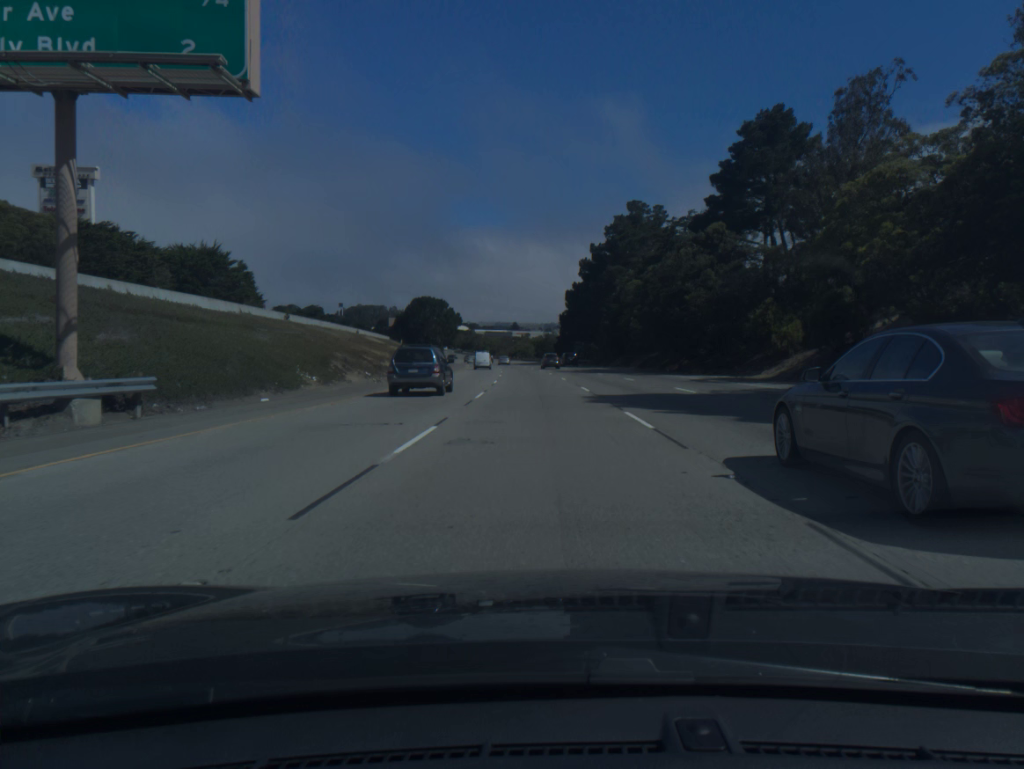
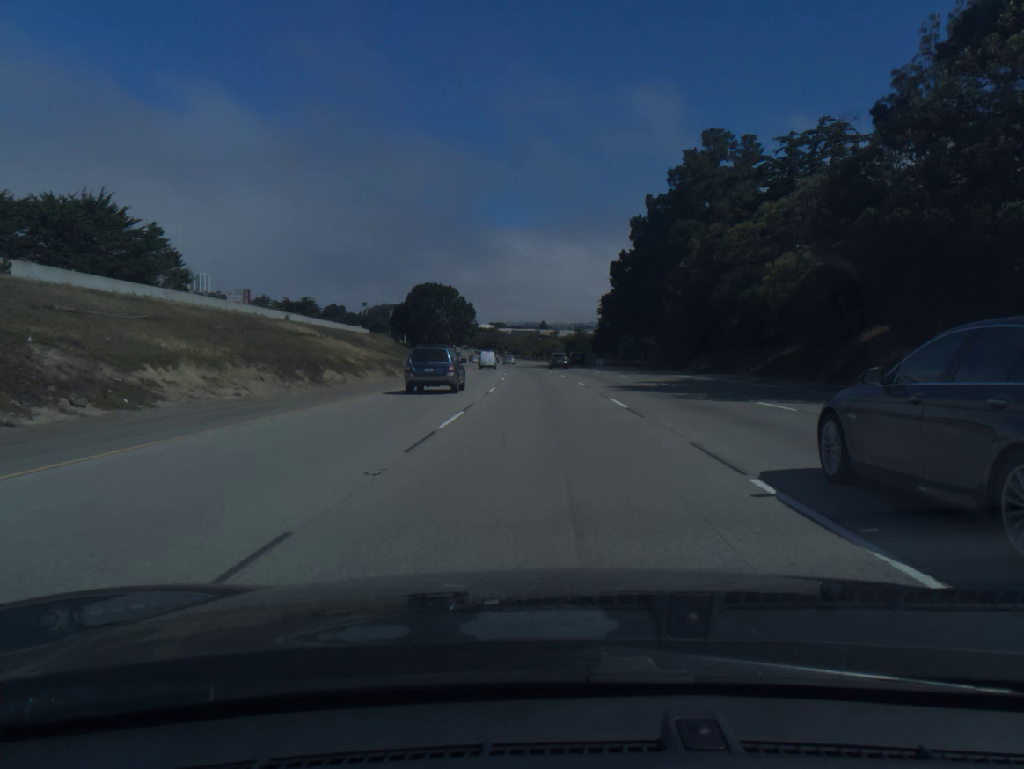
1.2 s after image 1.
(-0.7, +38.8) m; -2°
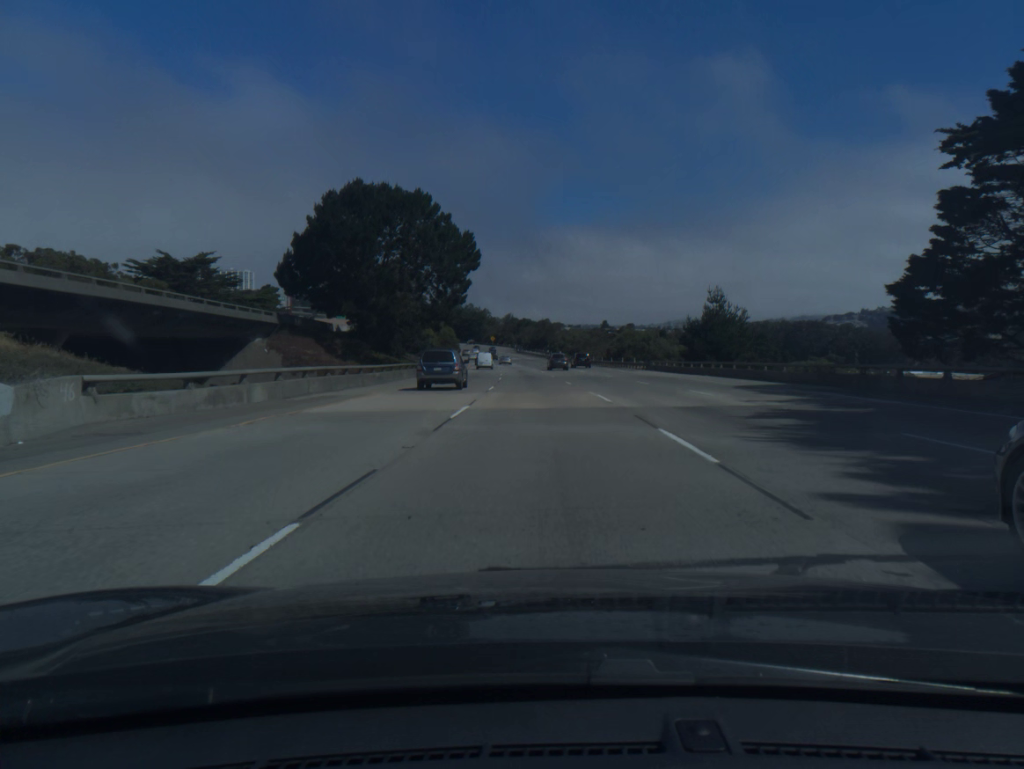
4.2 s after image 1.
(-3.4, +96.8) m; -4°
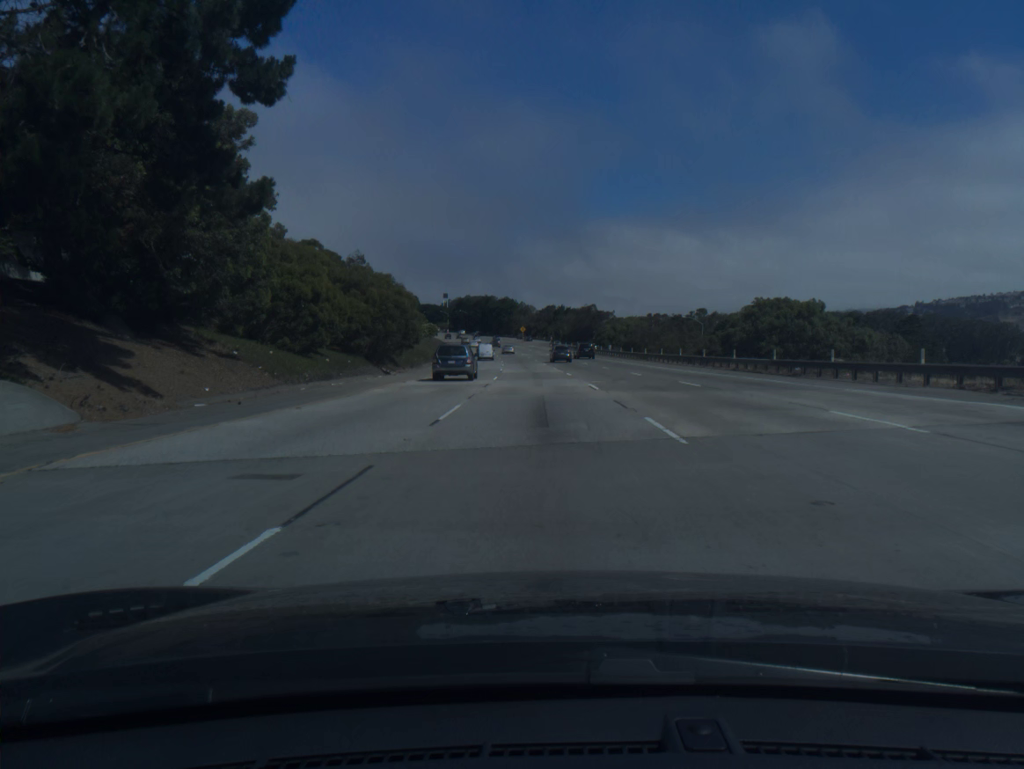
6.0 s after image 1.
(-1.4, +58.0) m; -3°
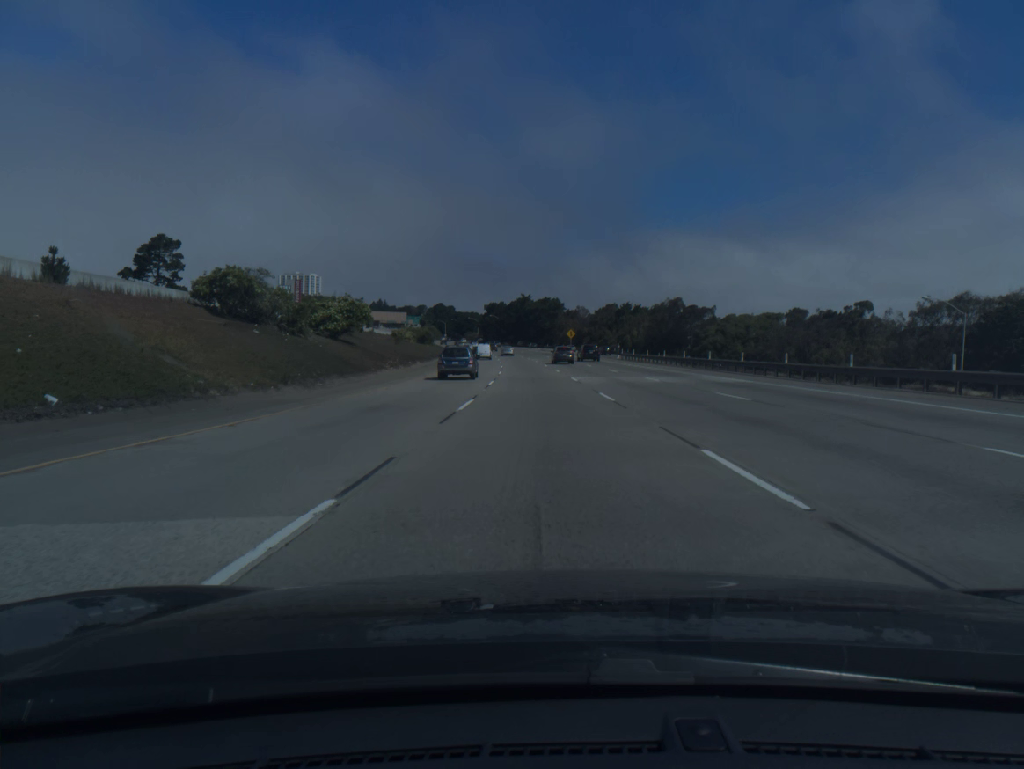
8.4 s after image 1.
(-2.5, +77.2) m; -4°
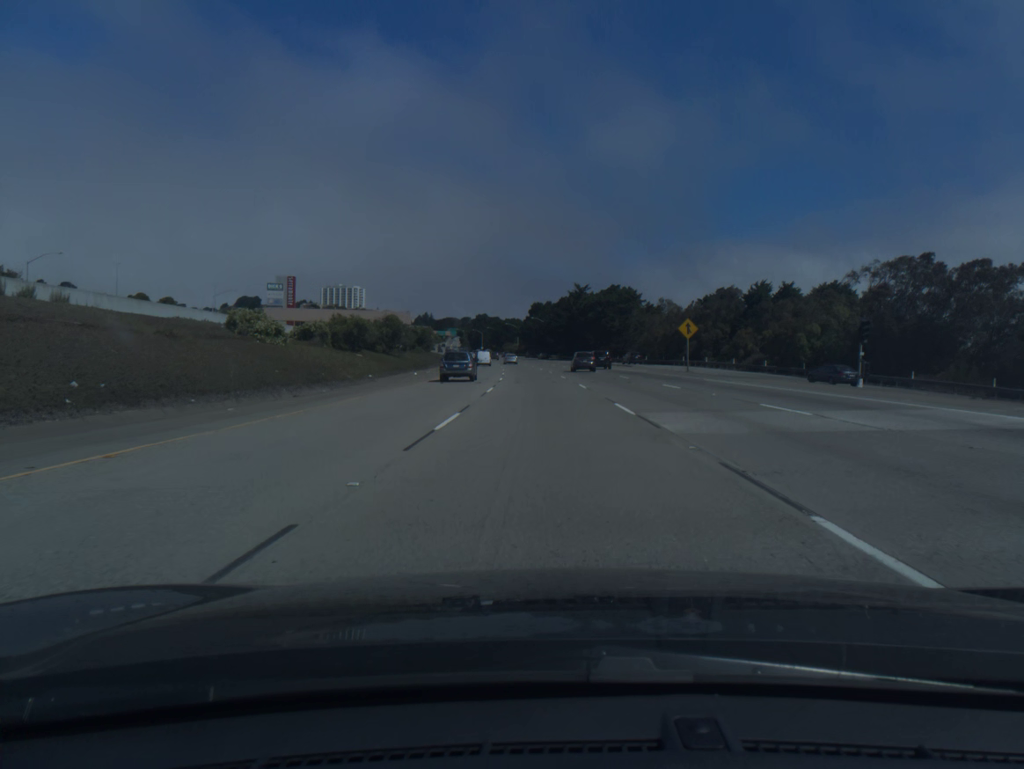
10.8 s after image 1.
(-2.4, +76.8) m; -4°
